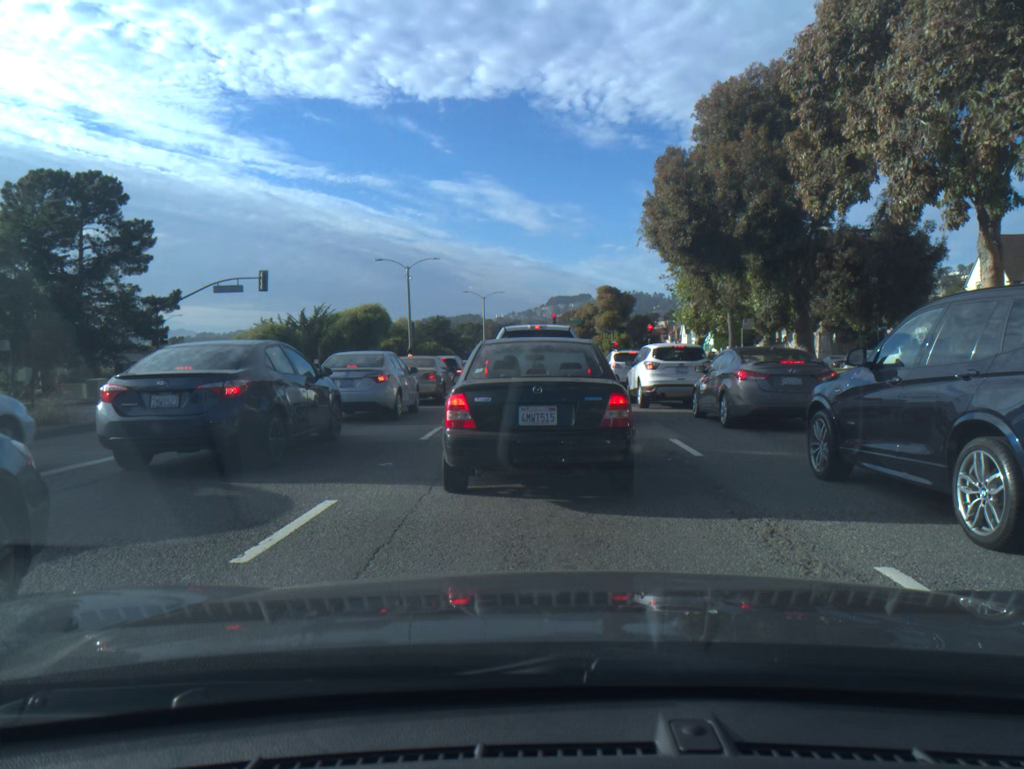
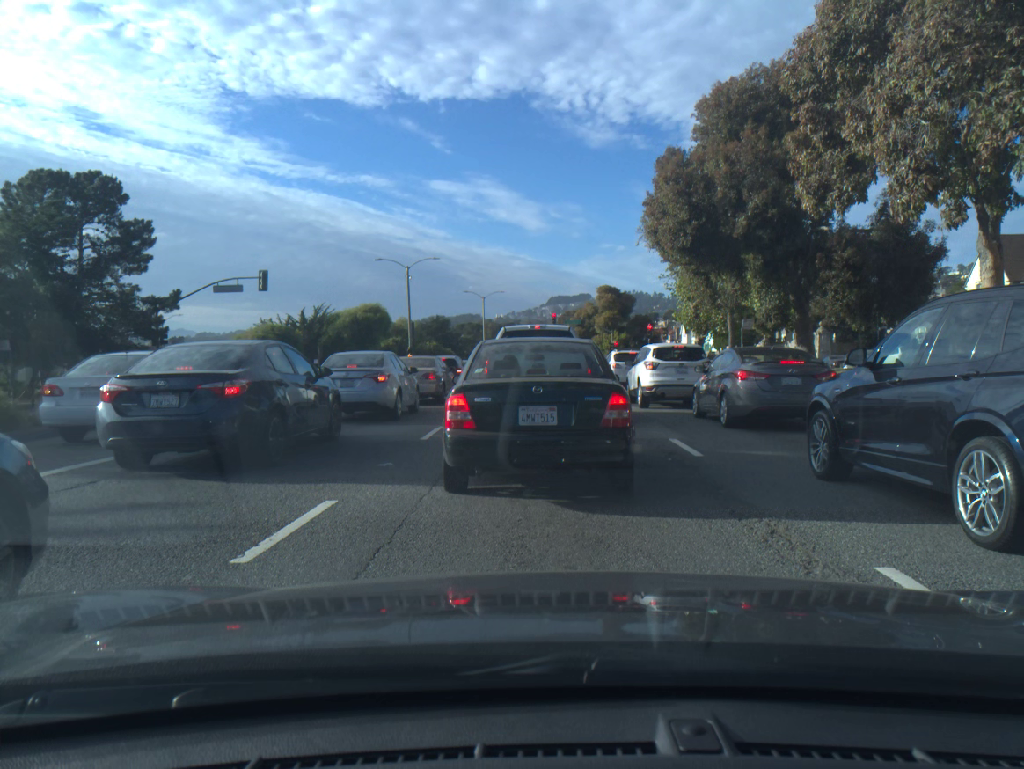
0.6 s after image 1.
(0.0, 0.0) m; 0°
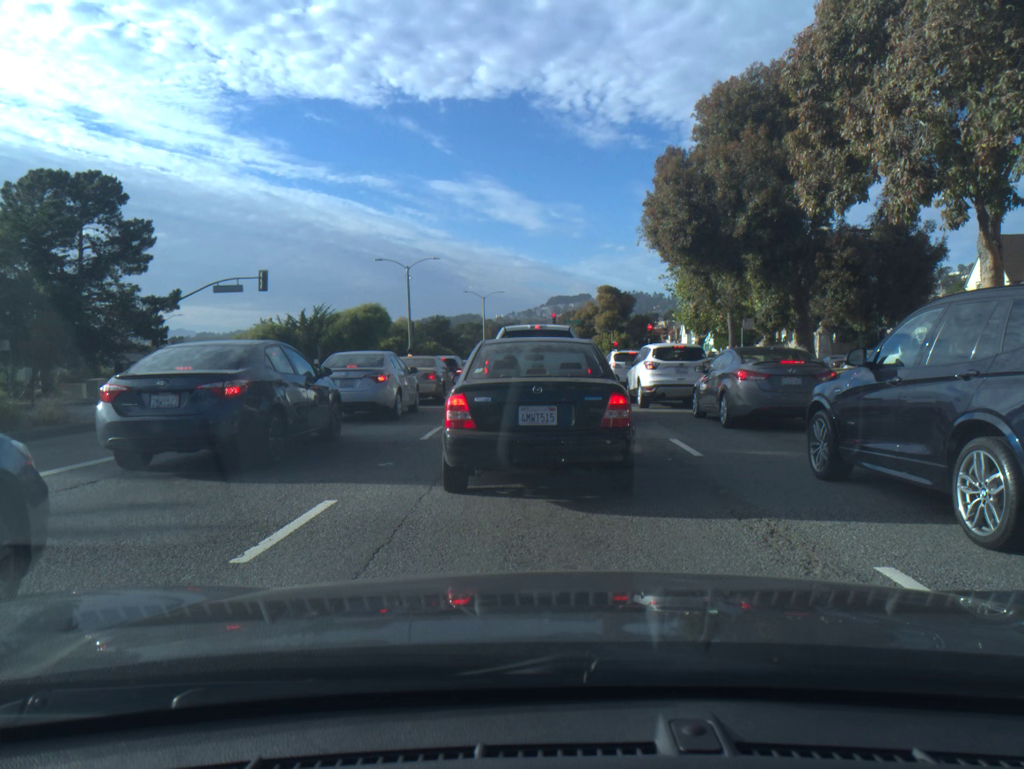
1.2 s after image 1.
(0.0, 0.0) m; 0°
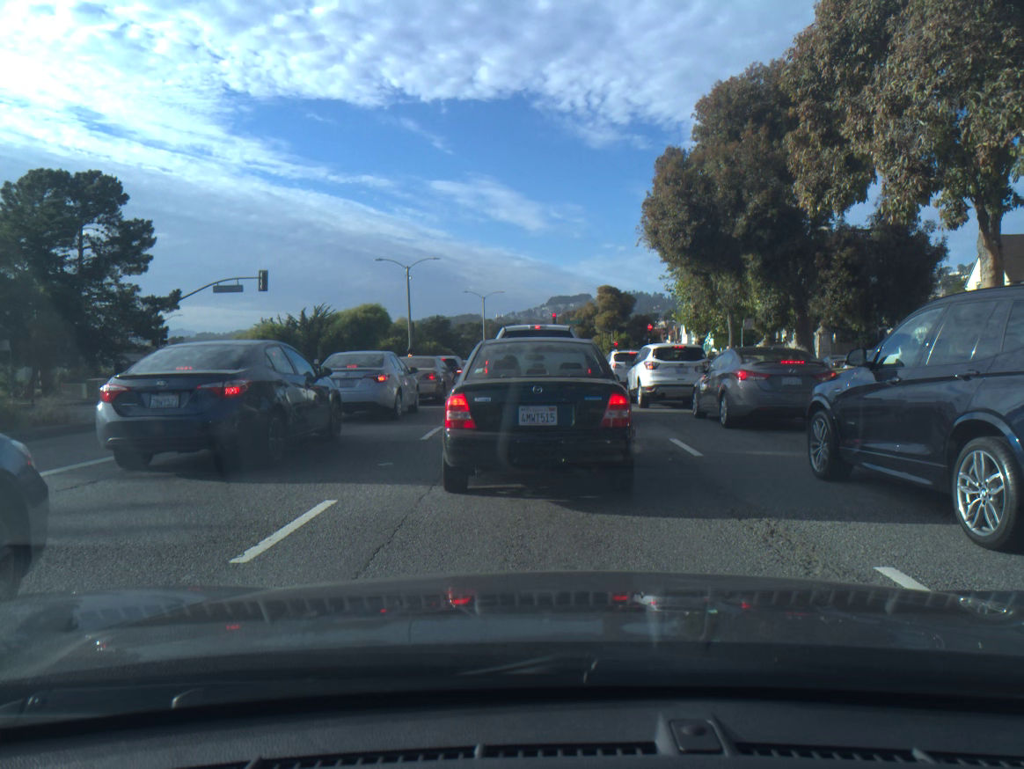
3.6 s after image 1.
(0.0, 0.0) m; 0°
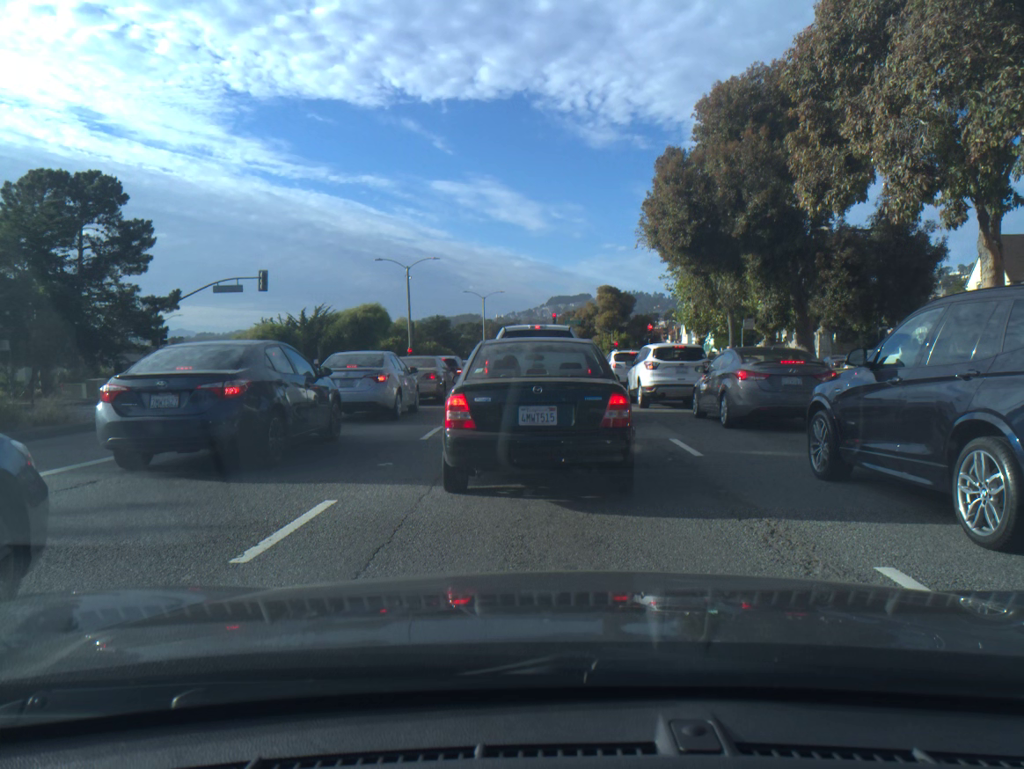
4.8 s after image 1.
(0.0, 0.0) m; 0°
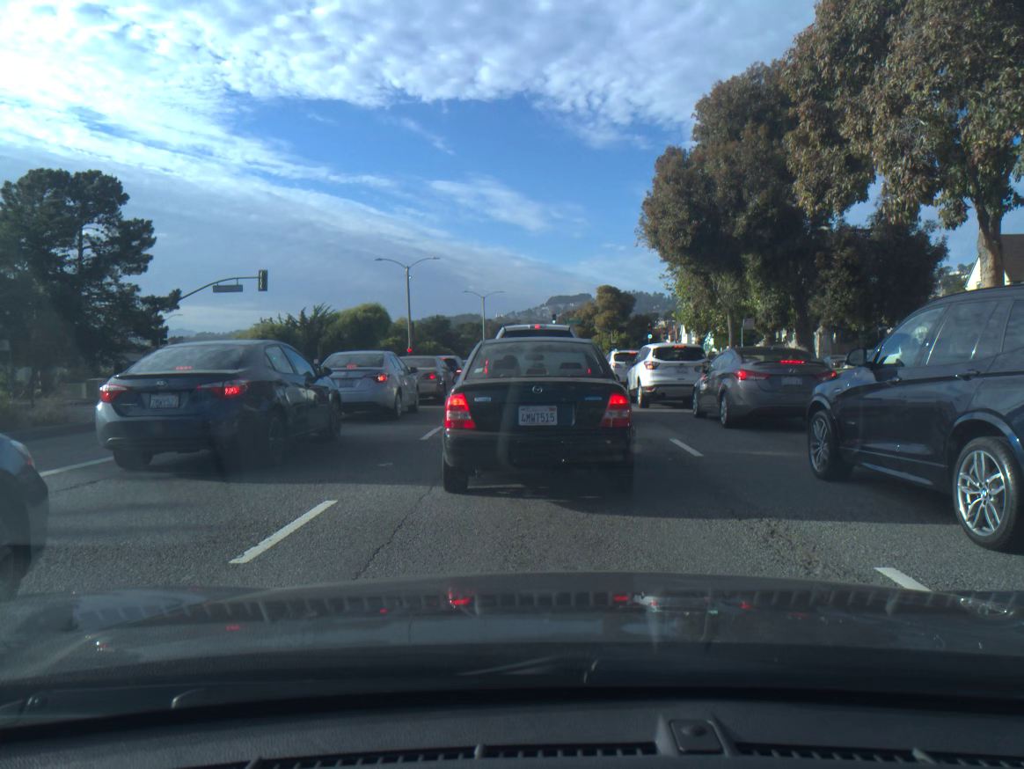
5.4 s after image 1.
(0.0, 0.0) m; 0°
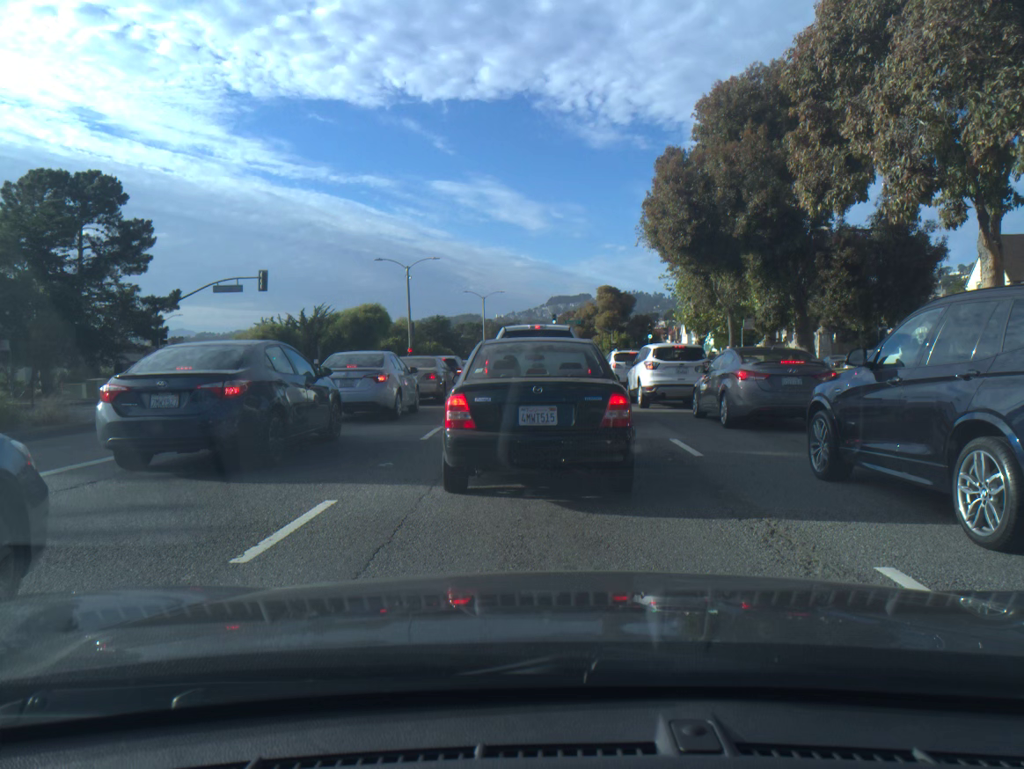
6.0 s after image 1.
(0.0, 0.0) m; 0°
